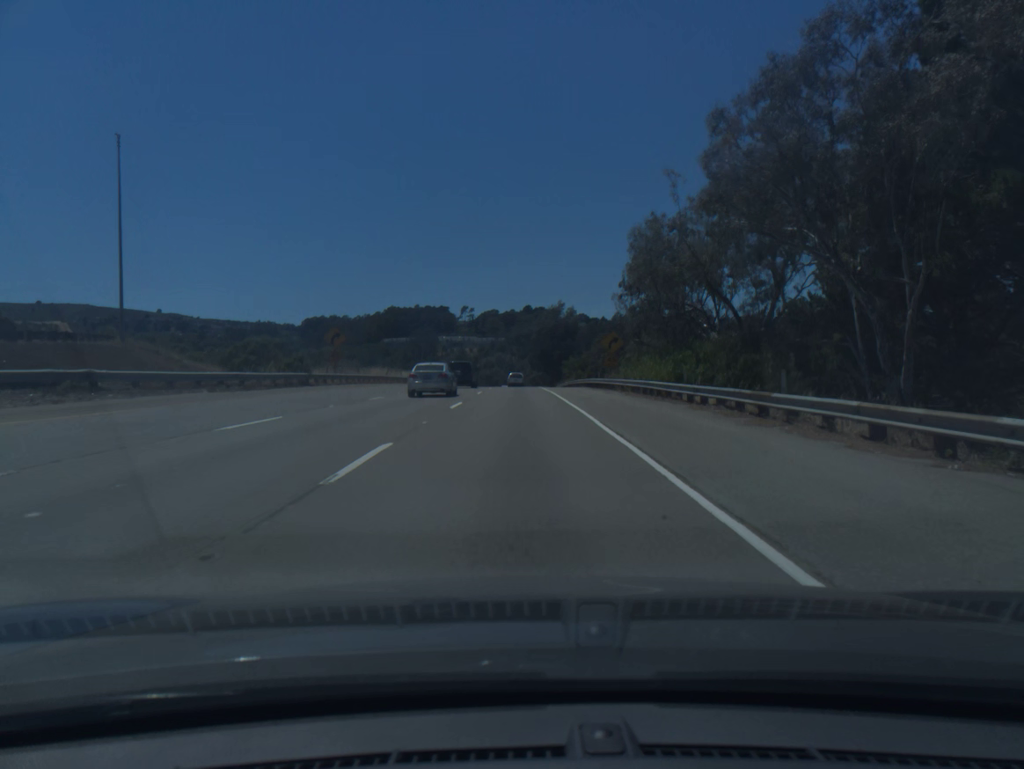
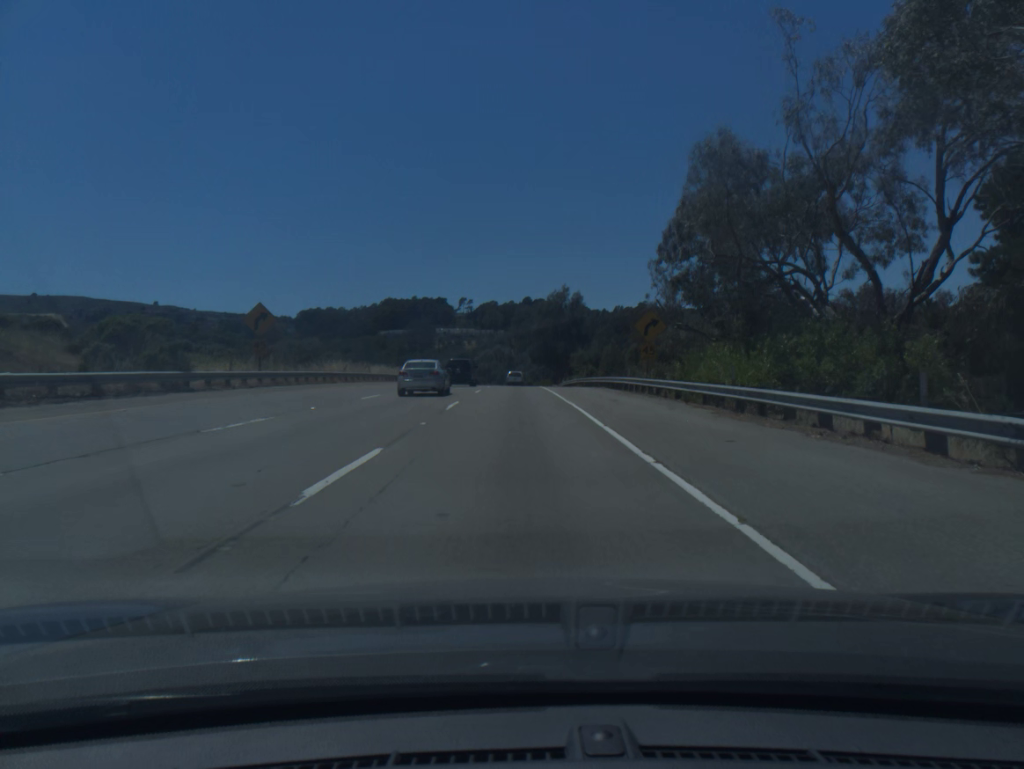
(0.0, +15.0) m; 0°
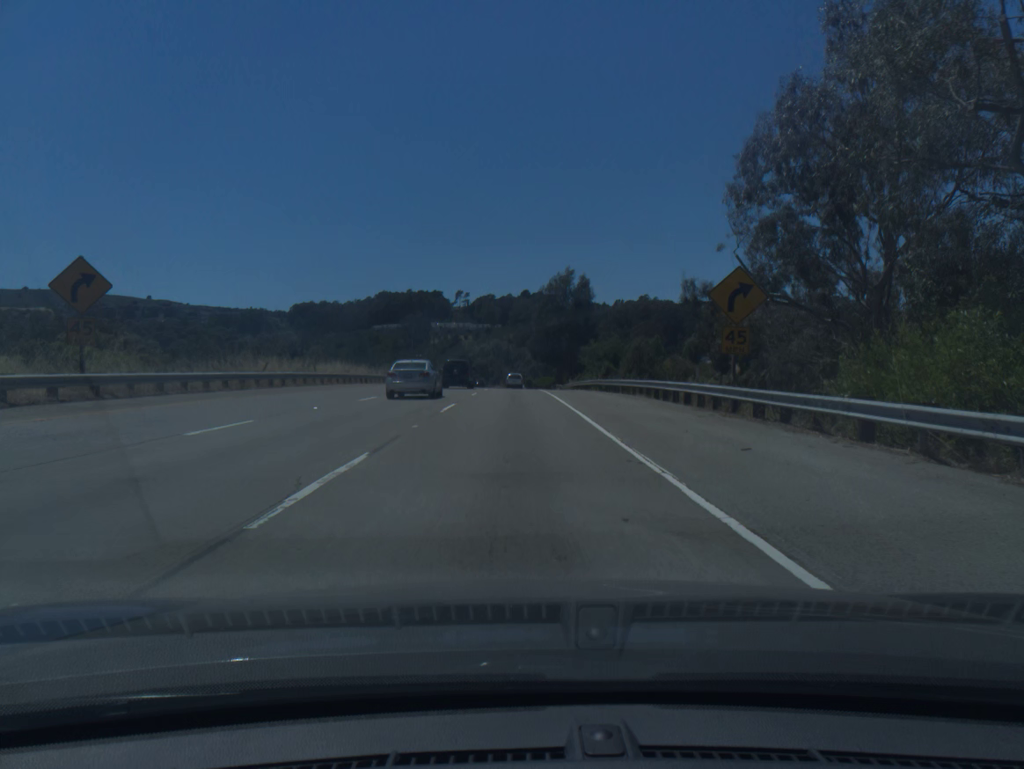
(0.0, +15.0) m; 0°
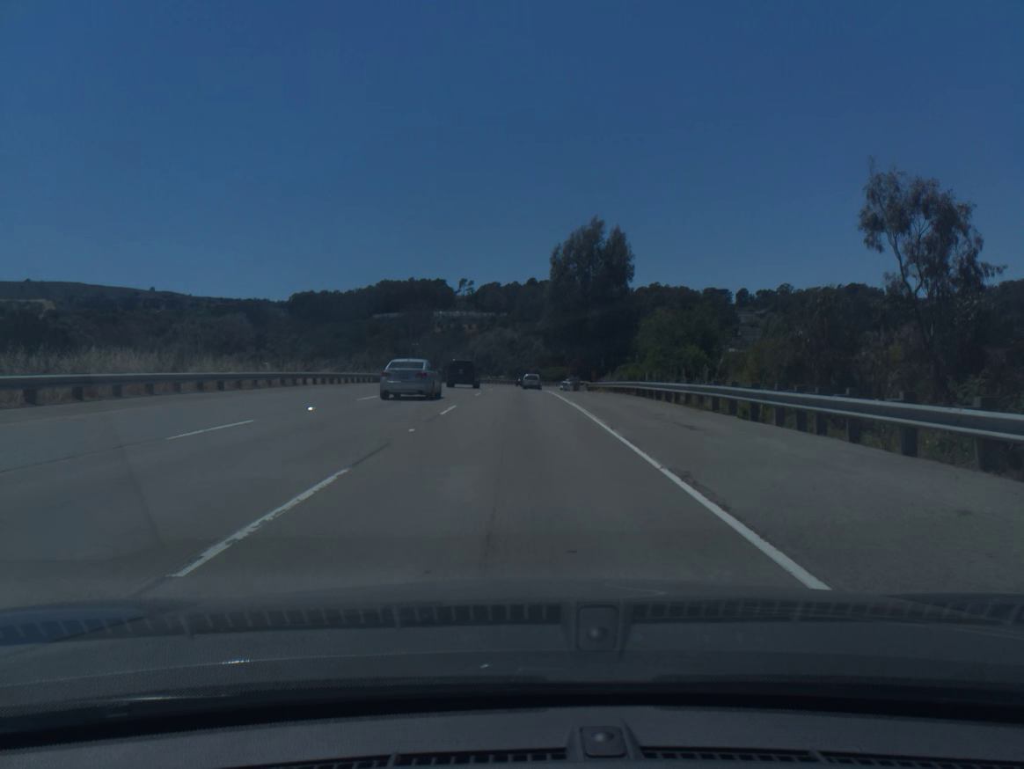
(-0.1, +29.8) m; 0°
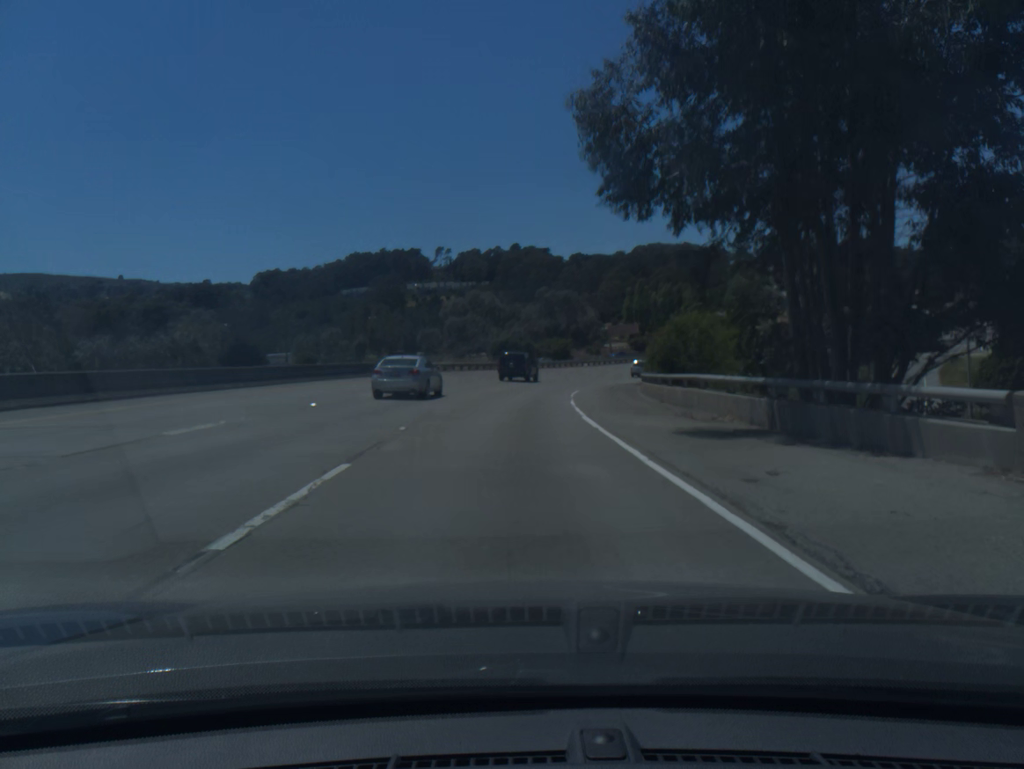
(+0.1, +58.1) m; +1°
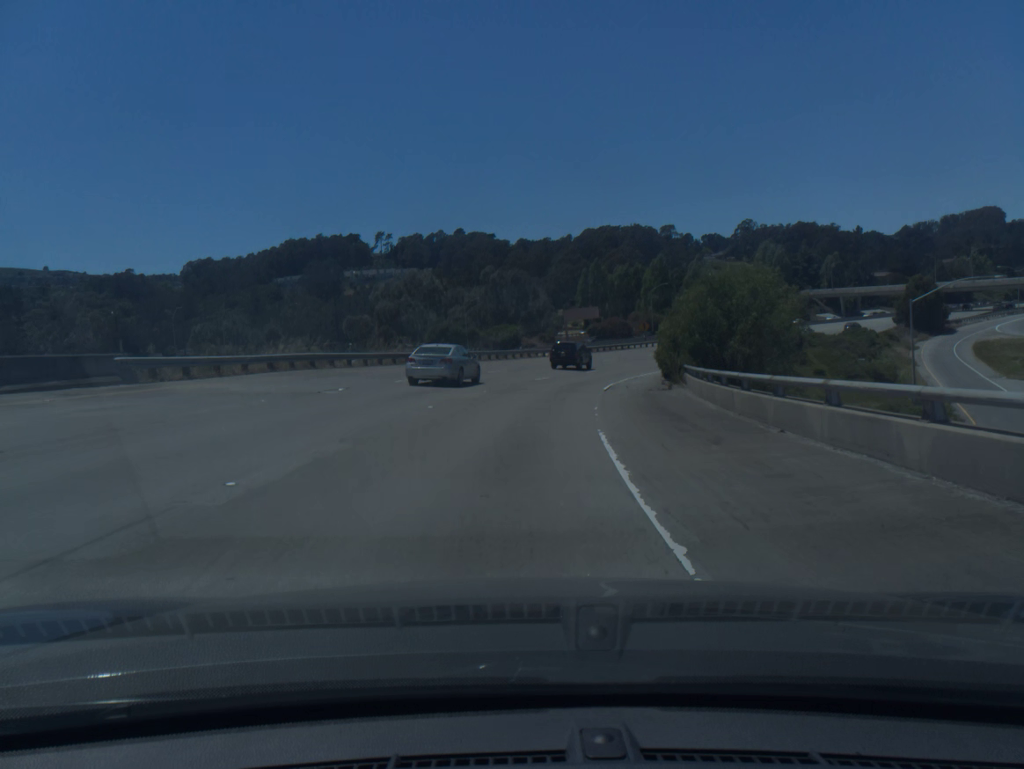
(+0.7, +27.5) m; +4°
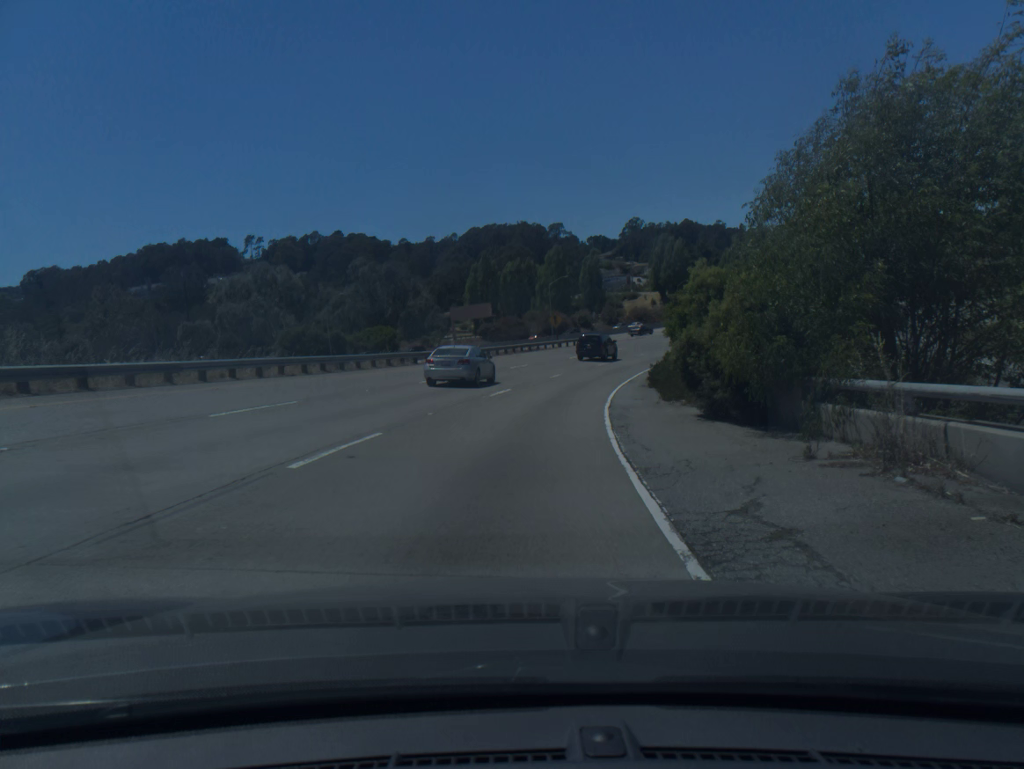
(+1.8, +27.0) m; +8°
